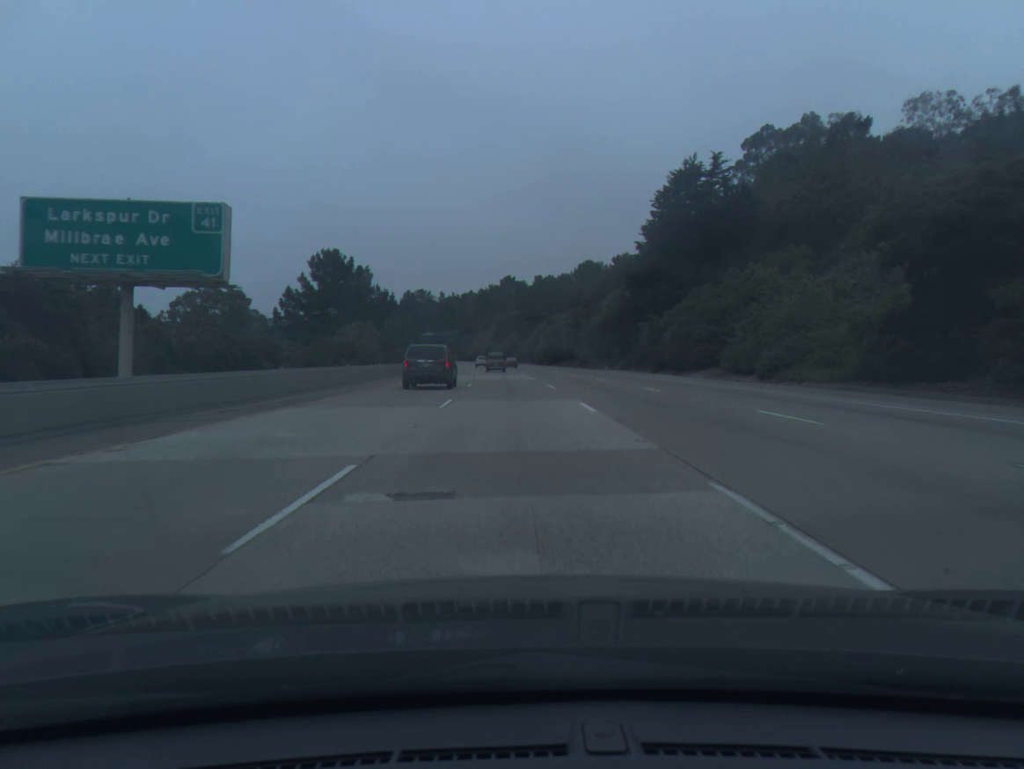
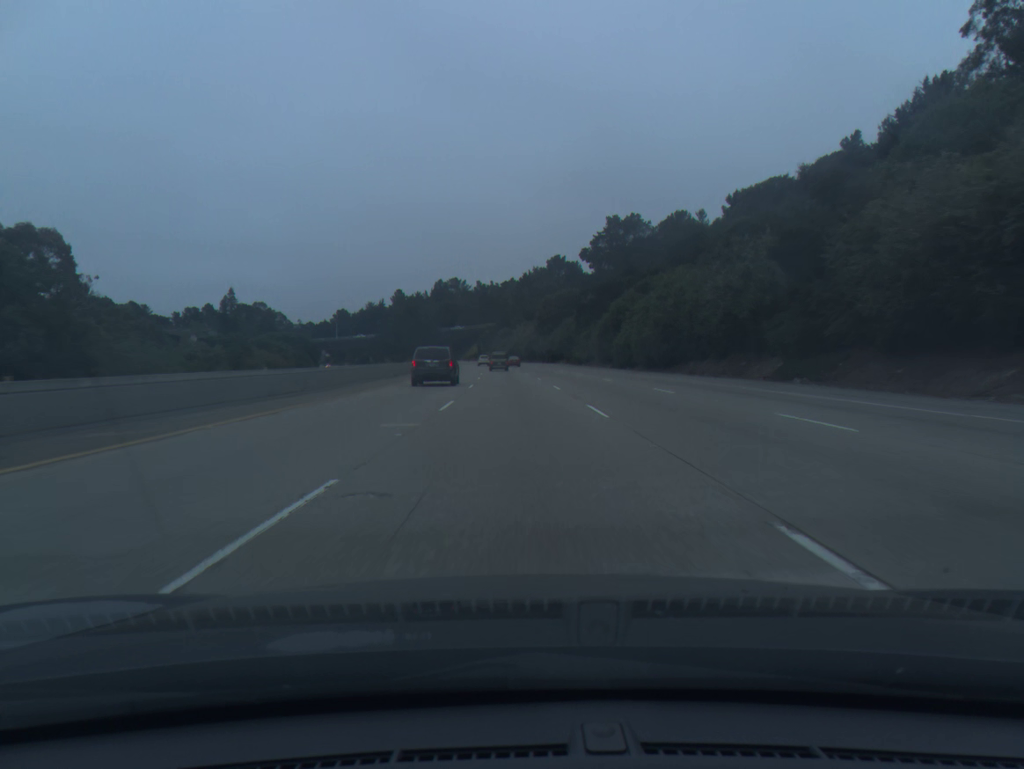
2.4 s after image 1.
(-2.2, +74.6) m; -3°
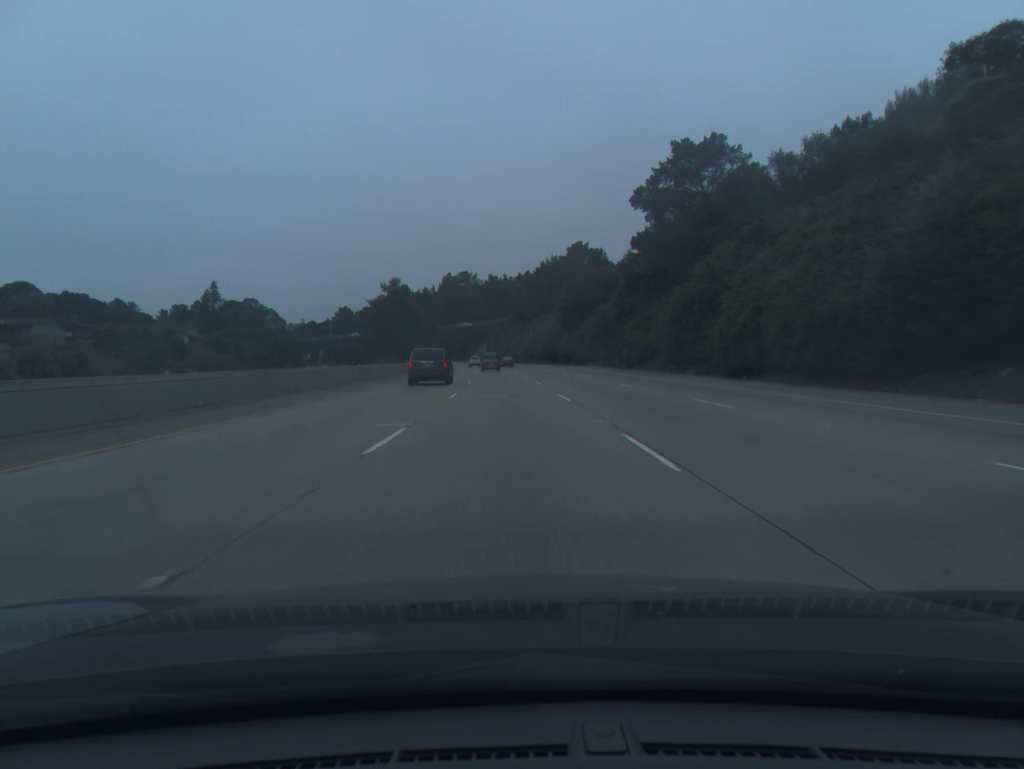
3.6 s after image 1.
(-0.4, +37.1) m; -1°
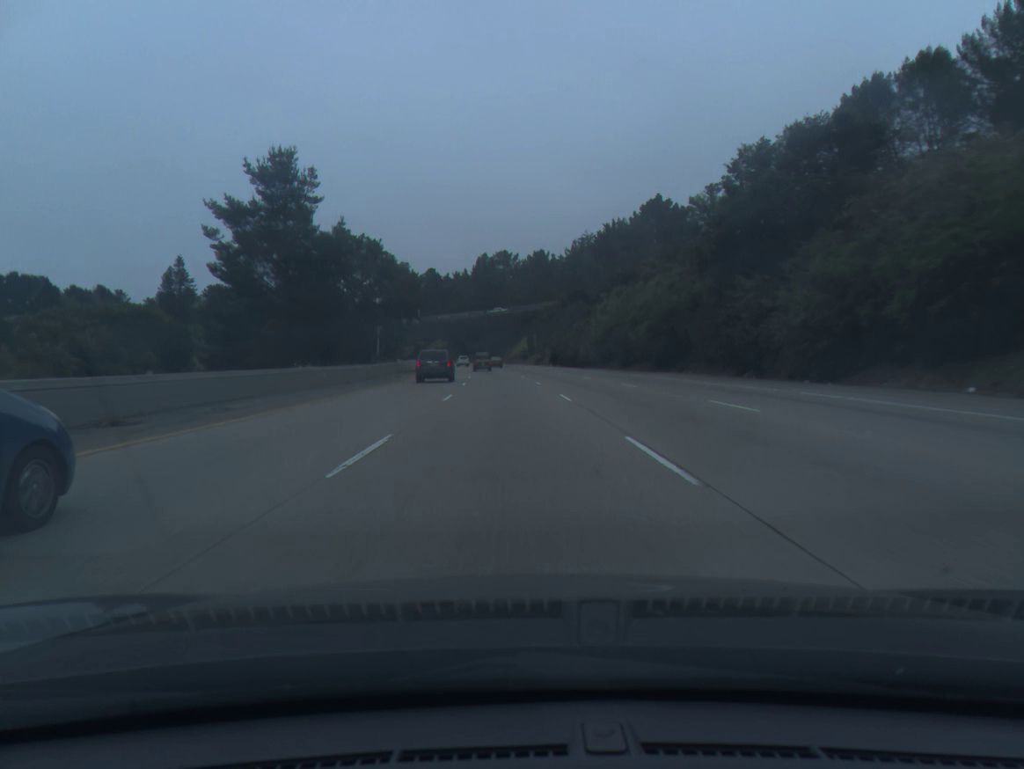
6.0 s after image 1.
(-2.3, +74.2) m; -3°
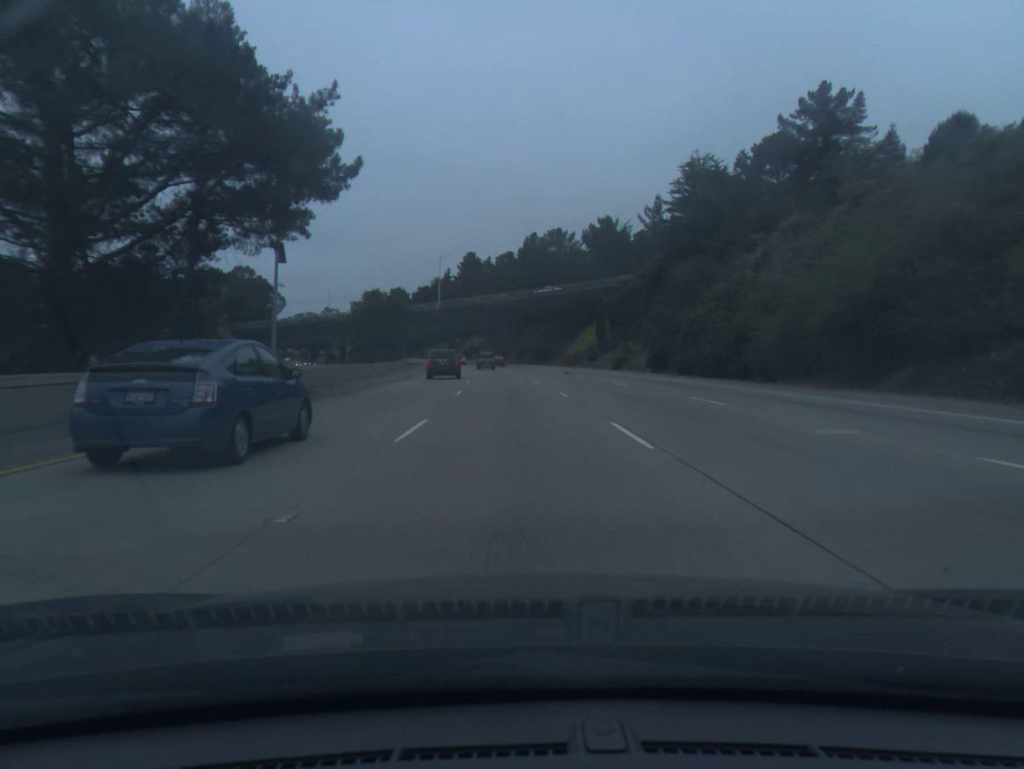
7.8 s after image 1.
(-1.7, +55.8) m; -3°
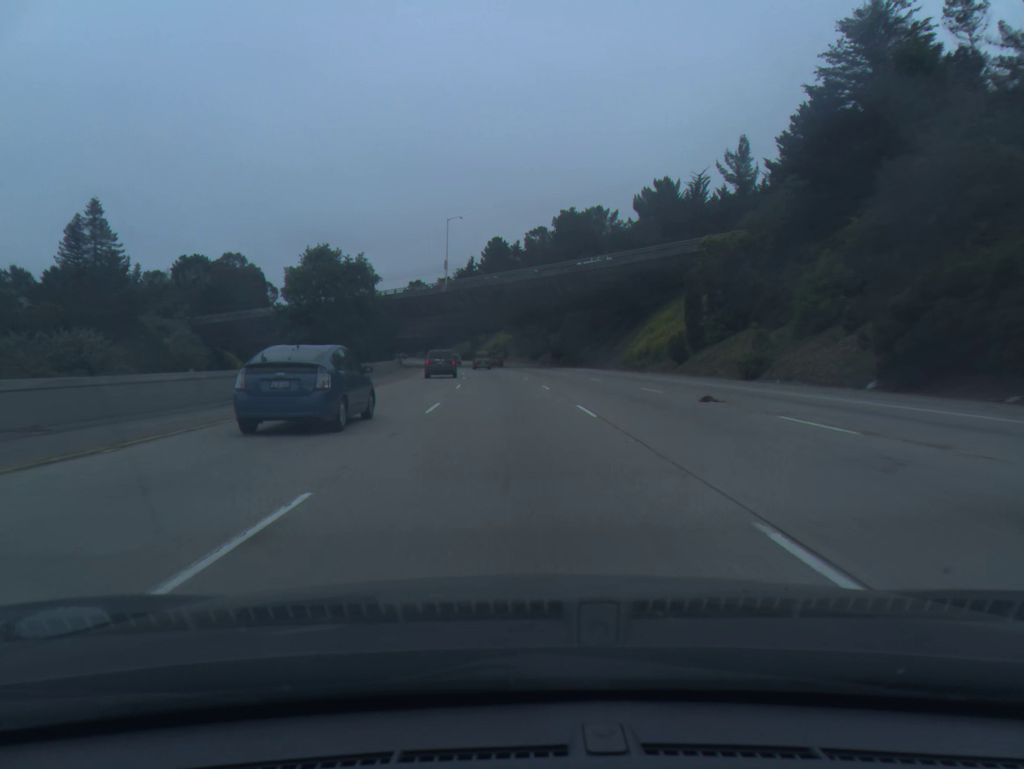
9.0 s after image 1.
(-0.7, +37.3) m; -2°
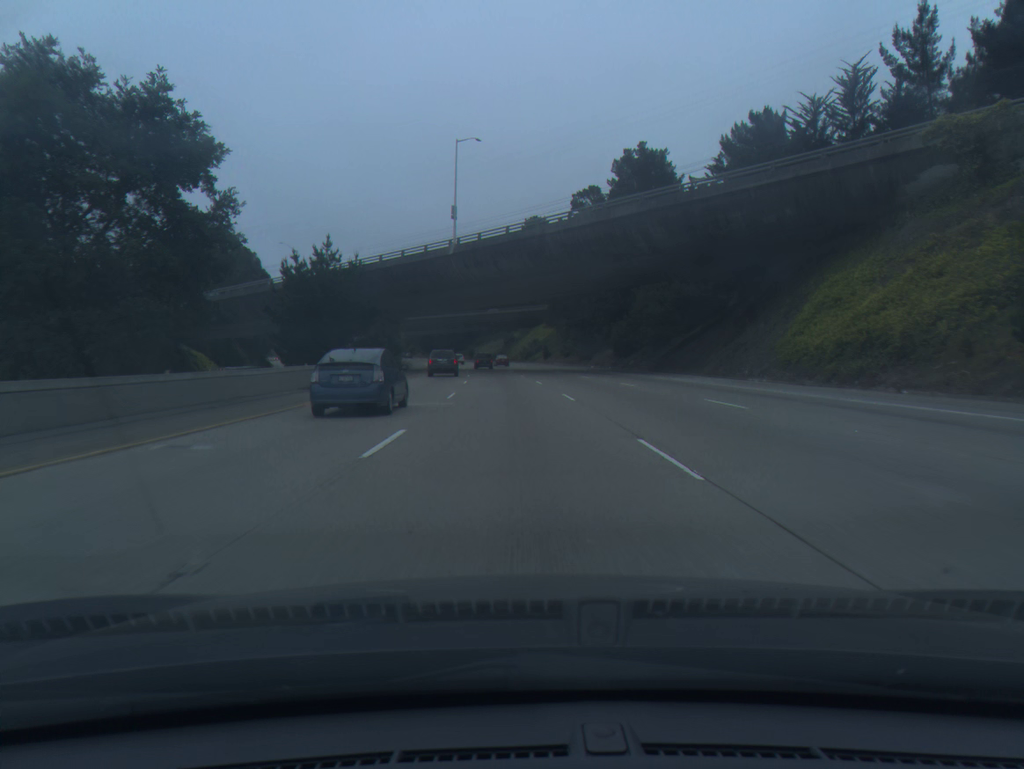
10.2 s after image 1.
(-0.9, +37.3) m; -3°
